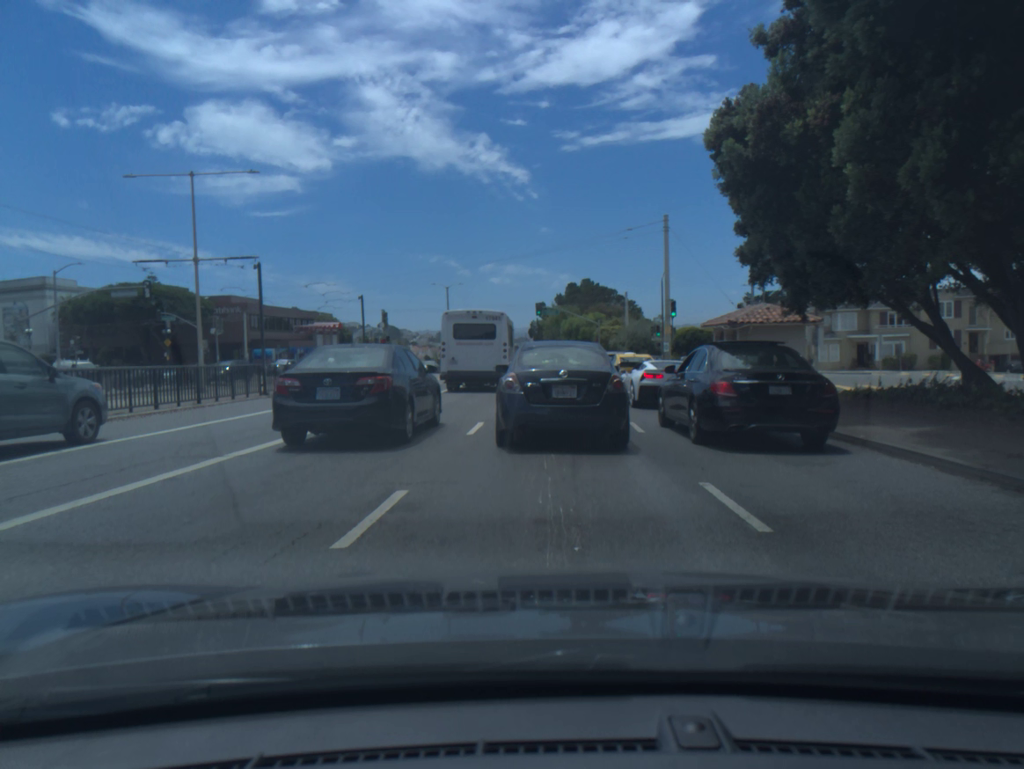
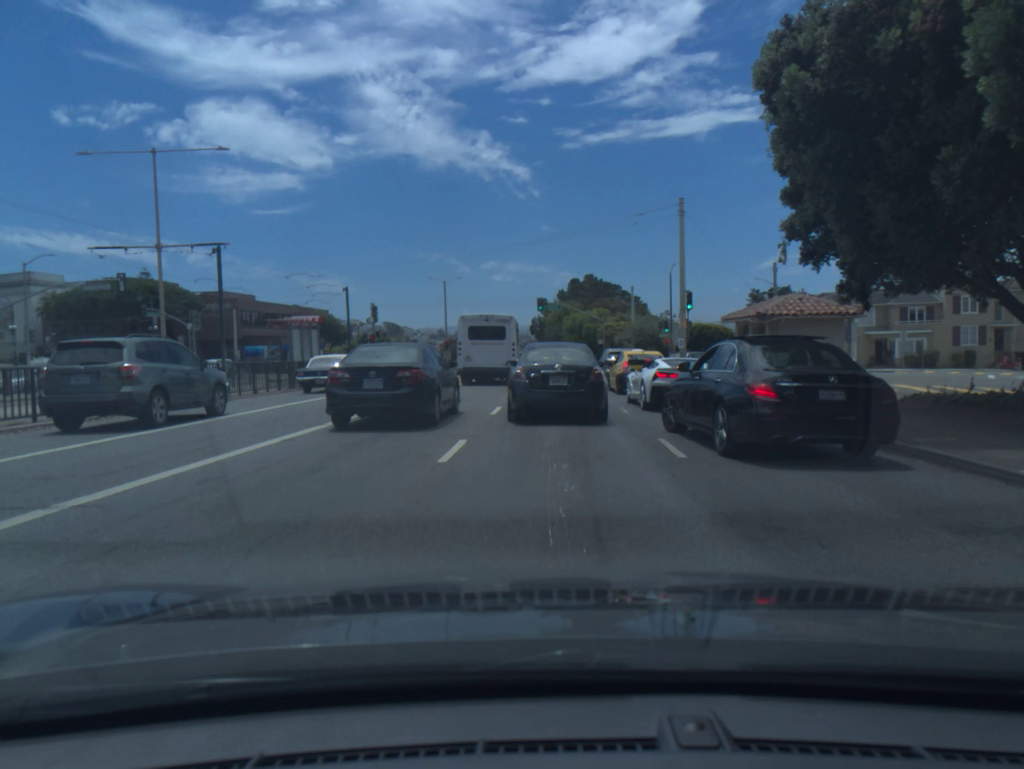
(0.0, +3.5) m; 0°
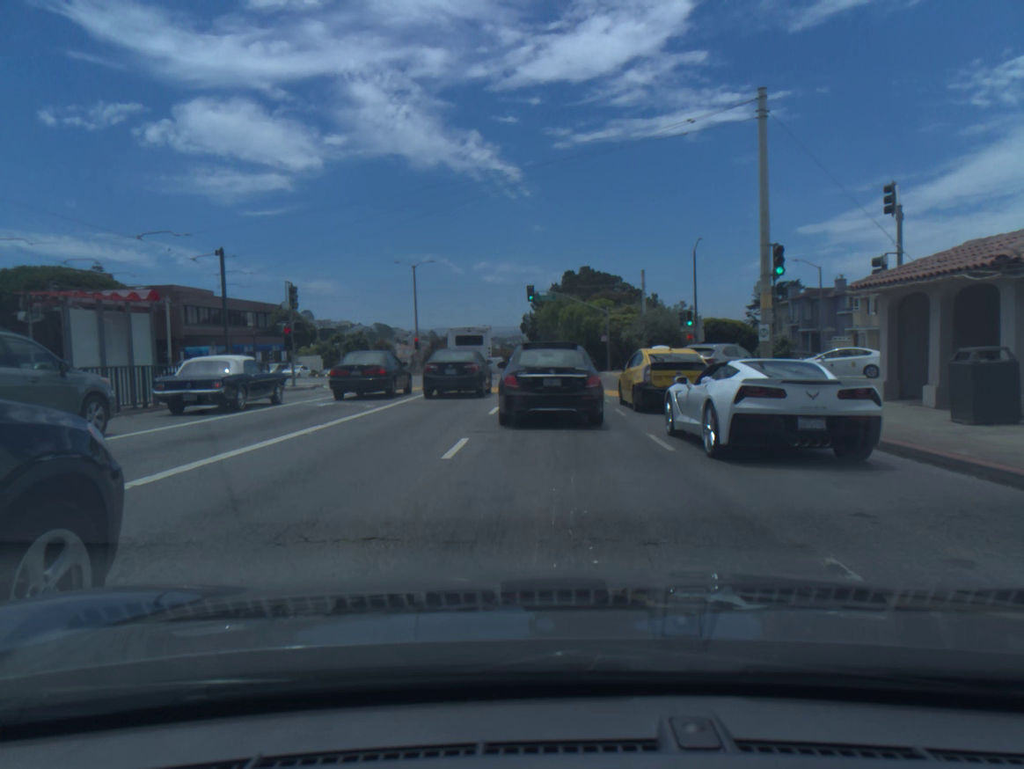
(+0.1, +14.0) m; 0°
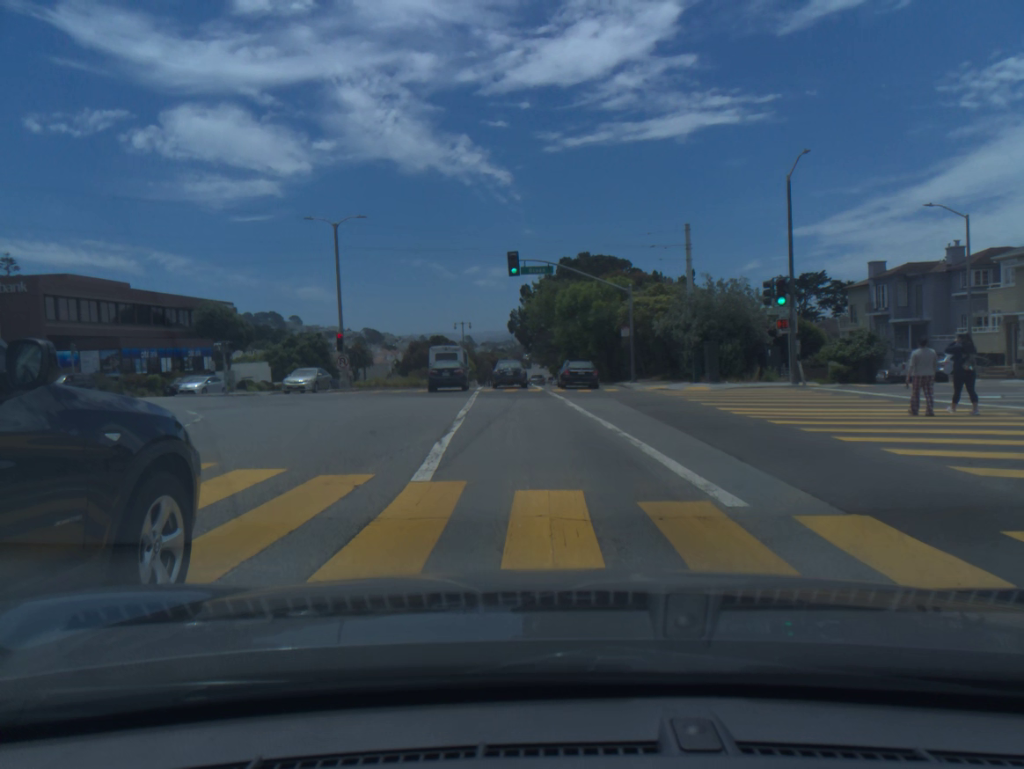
(0.0, +22.0) m; -1°
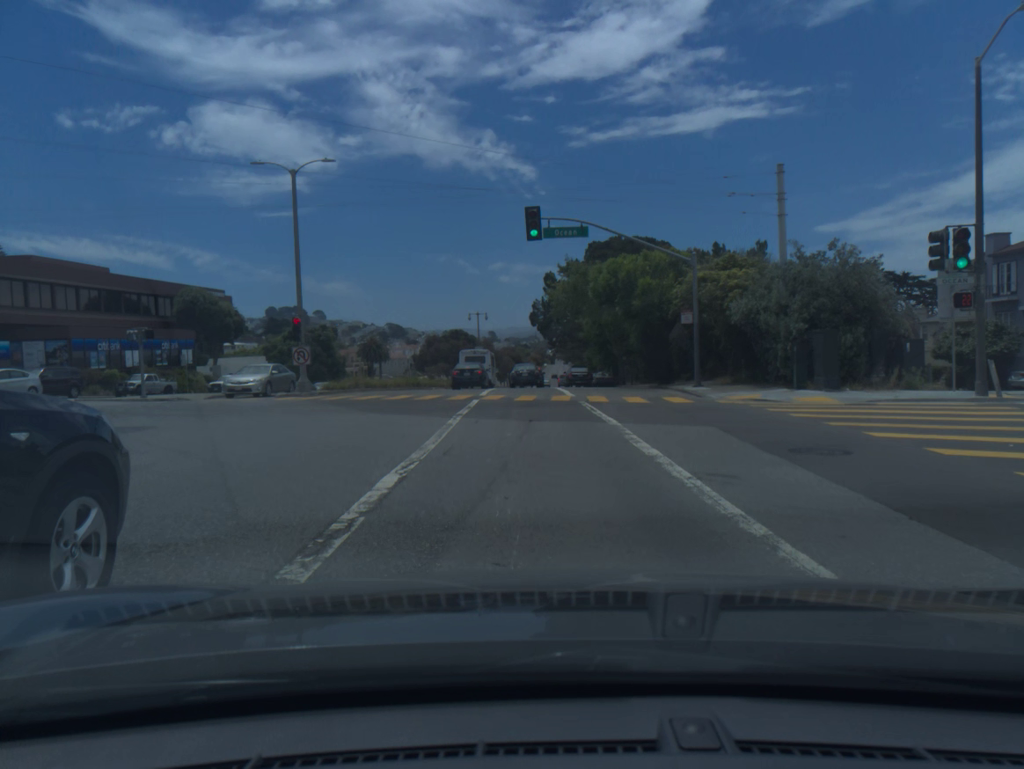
(-0.2, +11.5) m; -2°
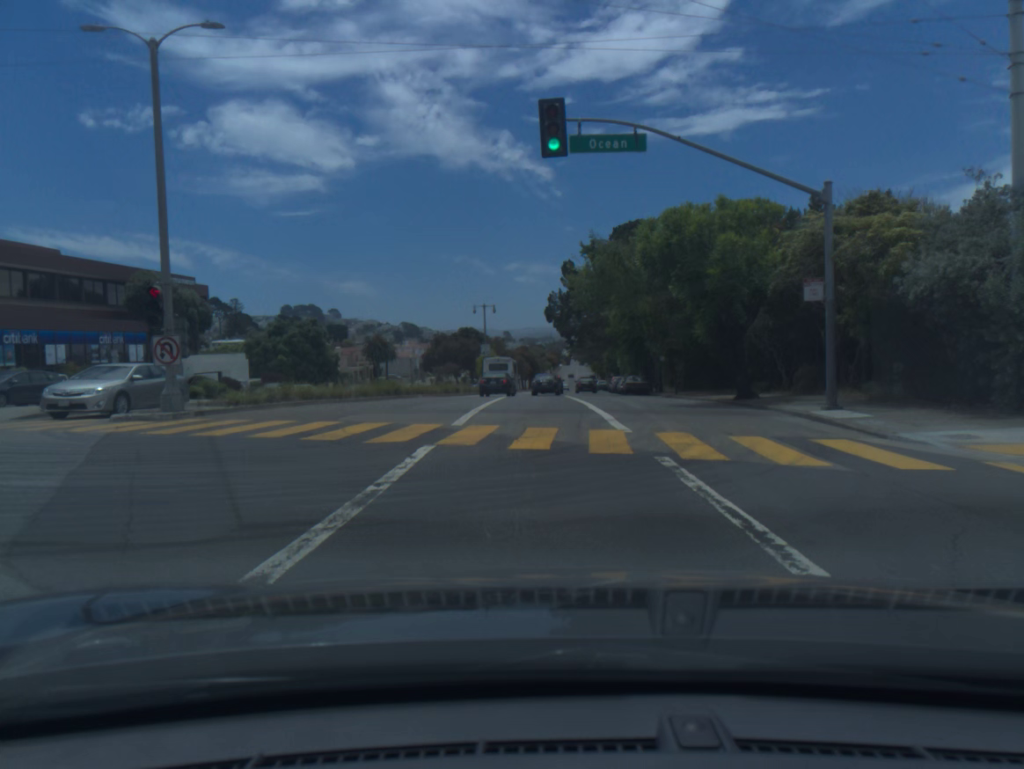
(-0.2, +13.0) m; -1°
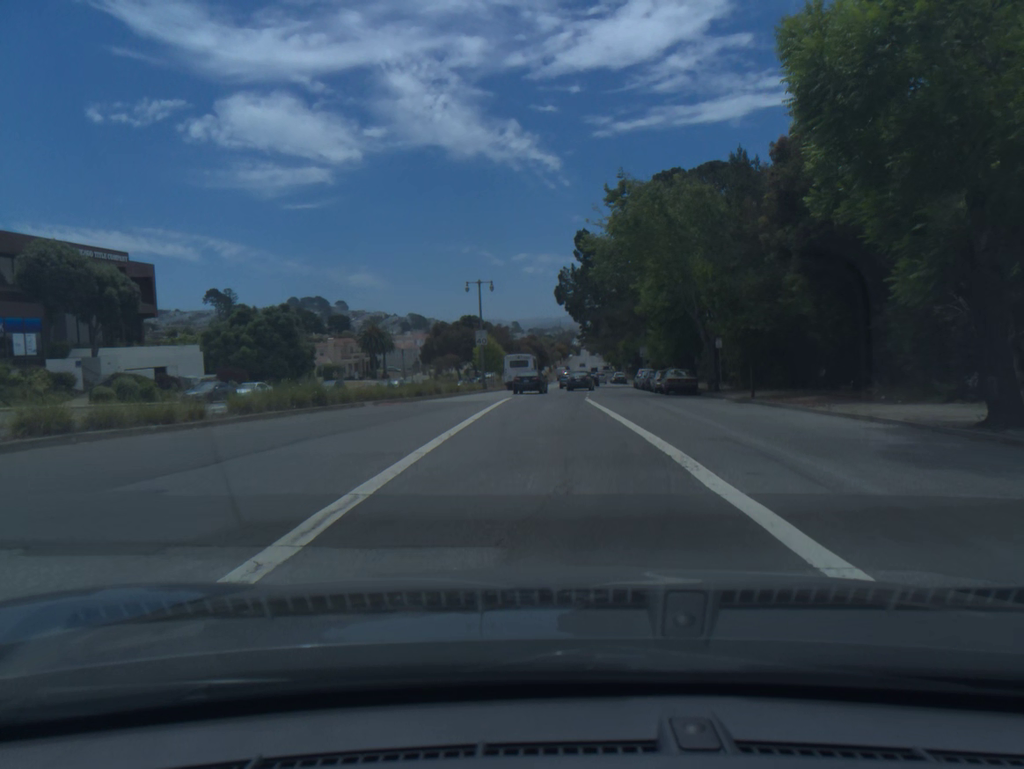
(-0.1, +14.8) m; -1°
